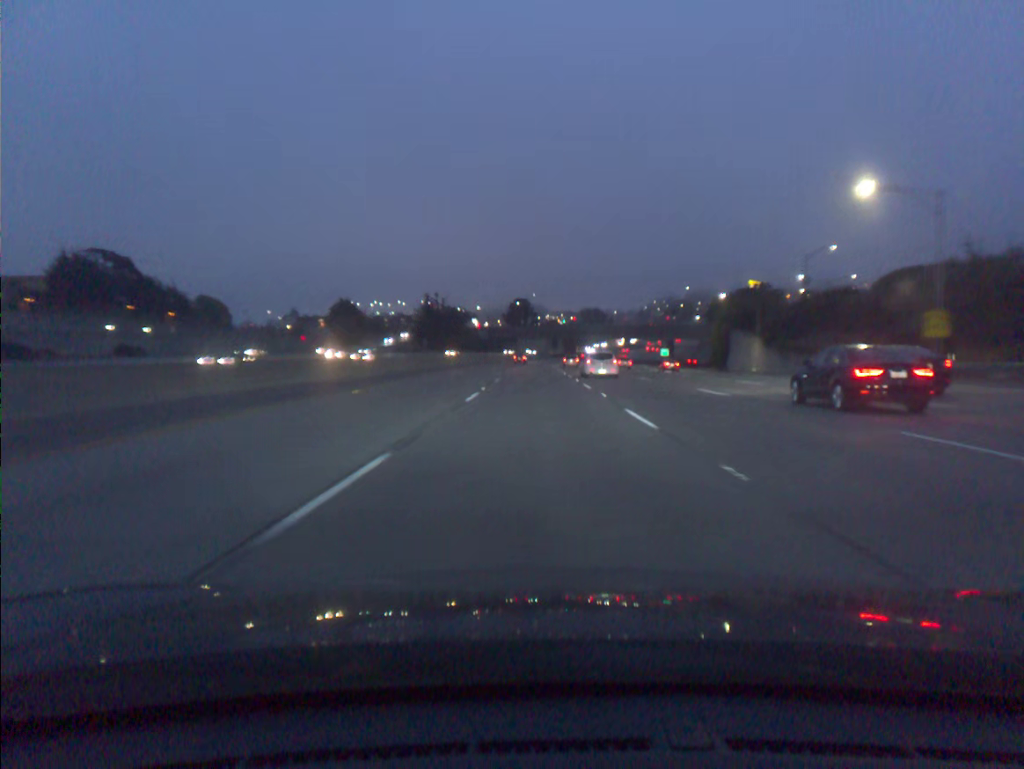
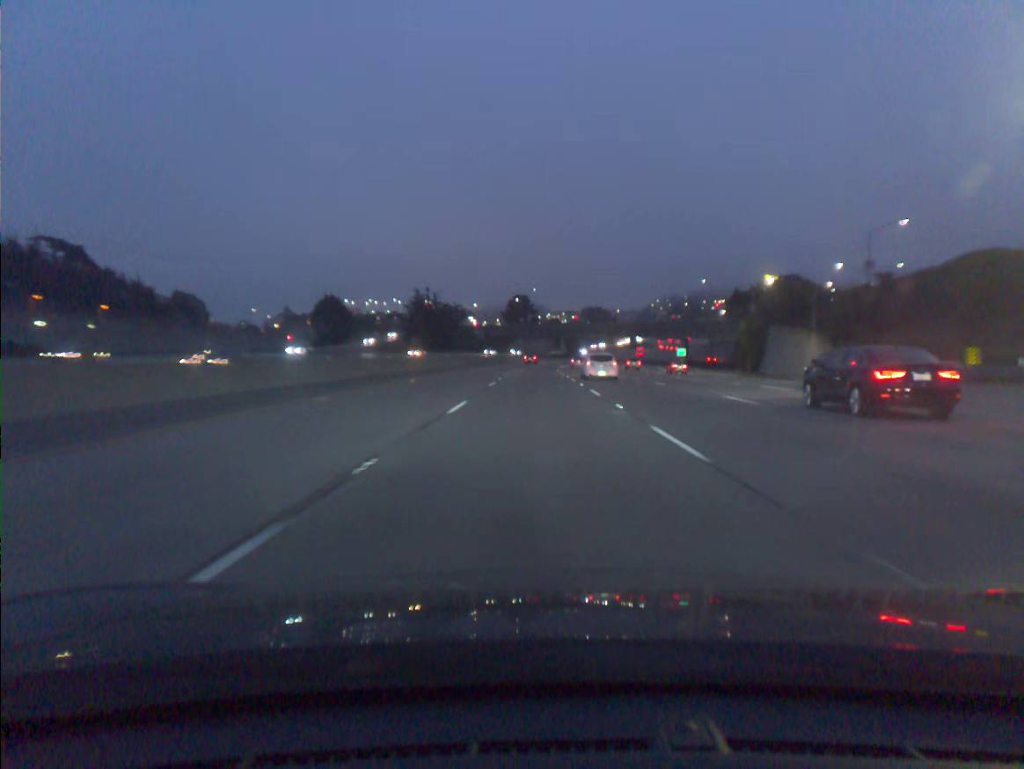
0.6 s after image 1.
(0.0, +18.3) m; 0°
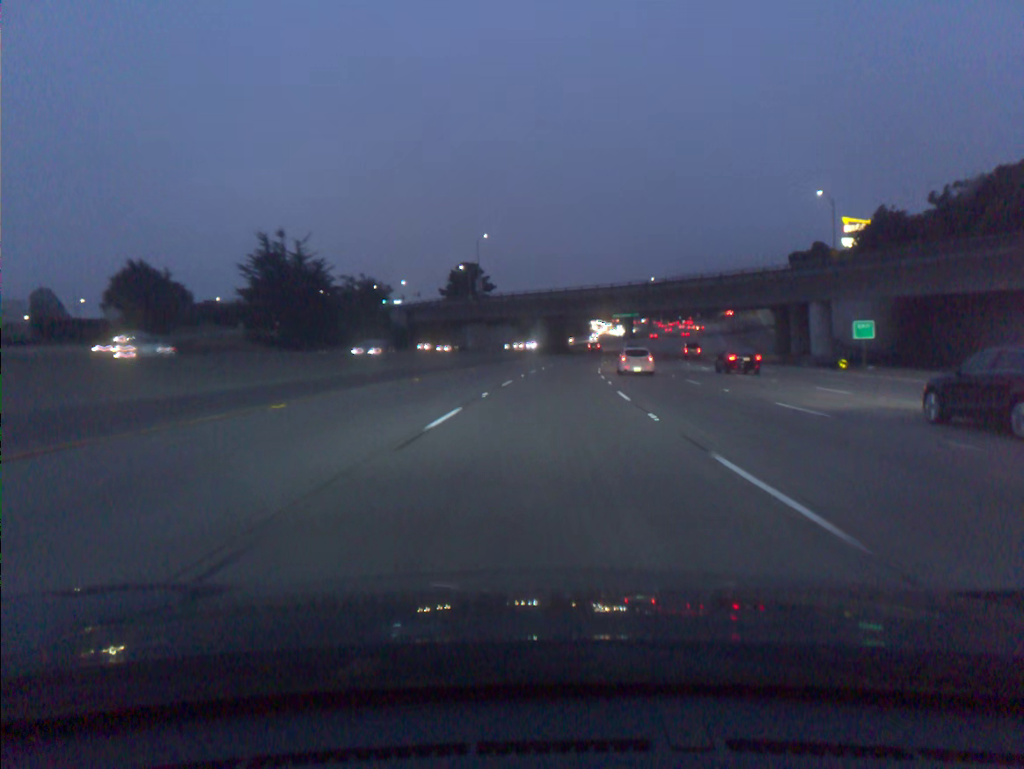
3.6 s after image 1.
(+0.7, +91.7) m; +3°
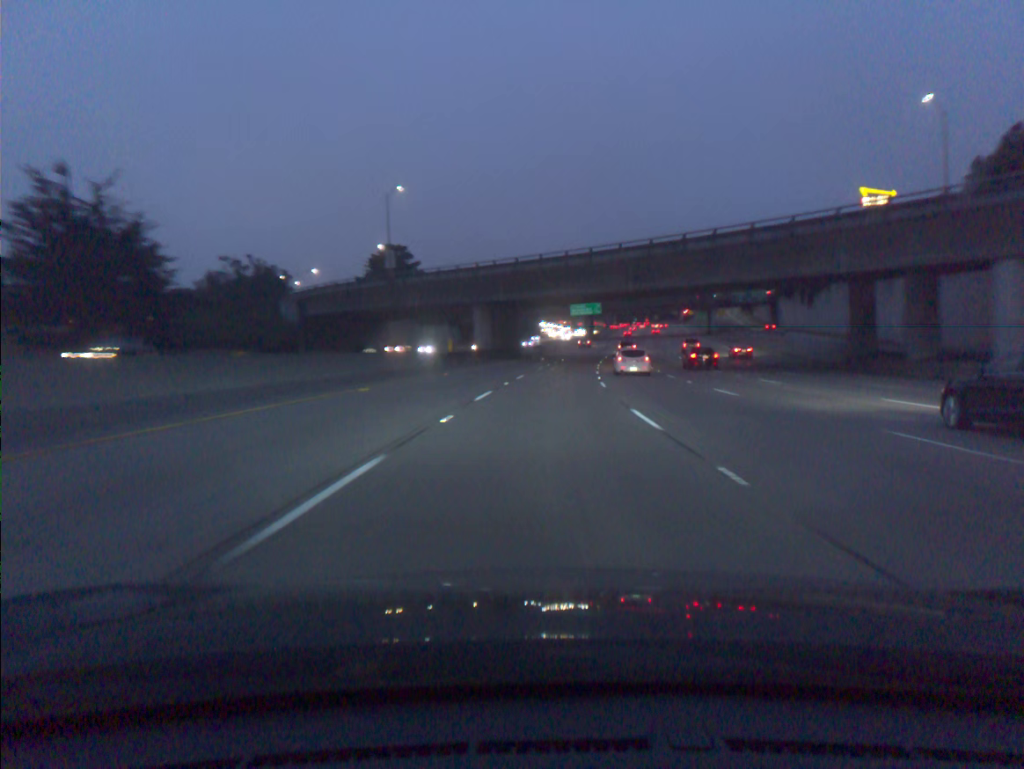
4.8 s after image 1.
(+1.2, +36.6) m; +4°
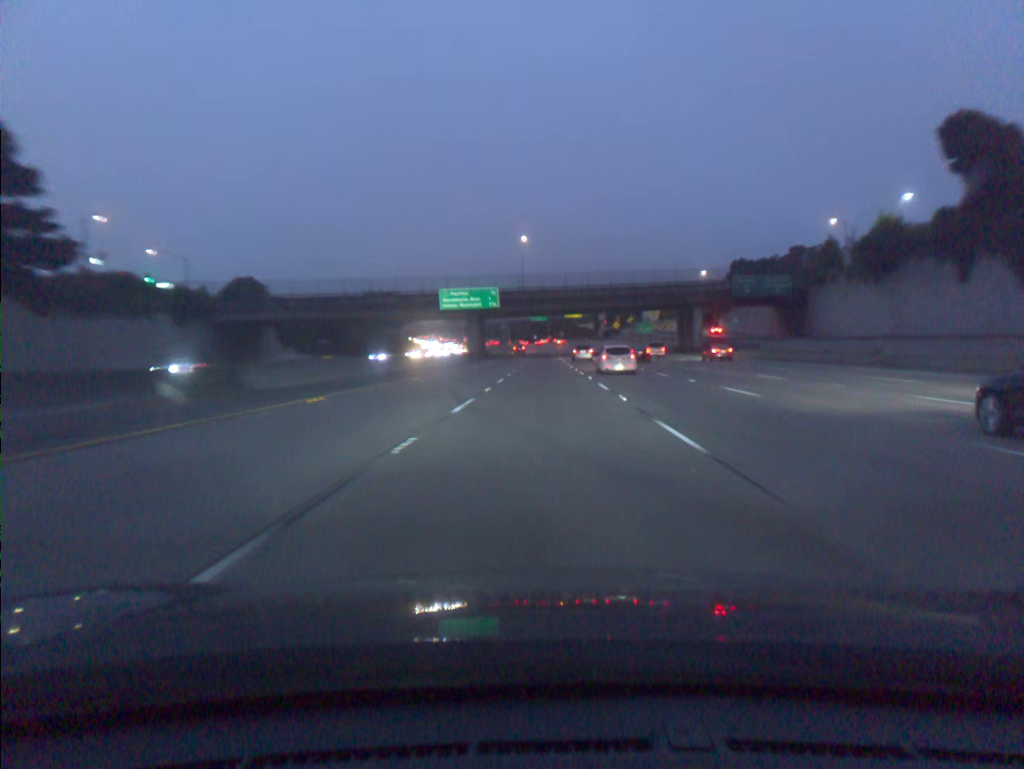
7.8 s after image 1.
(+6.6, +90.8) m; +8°
